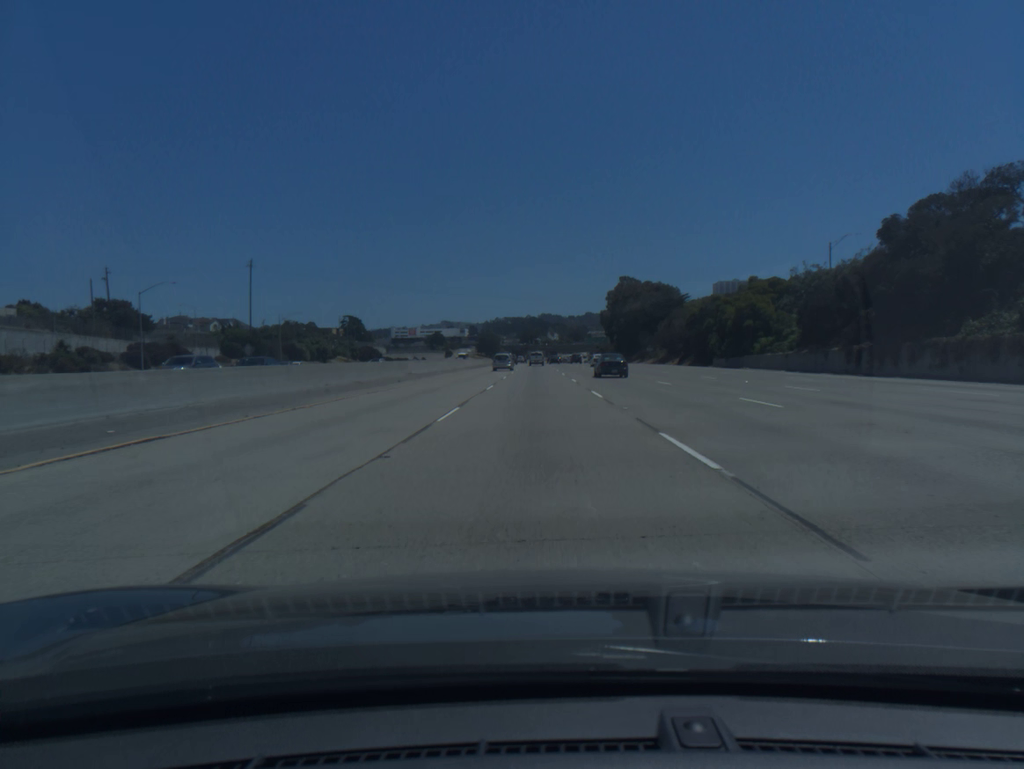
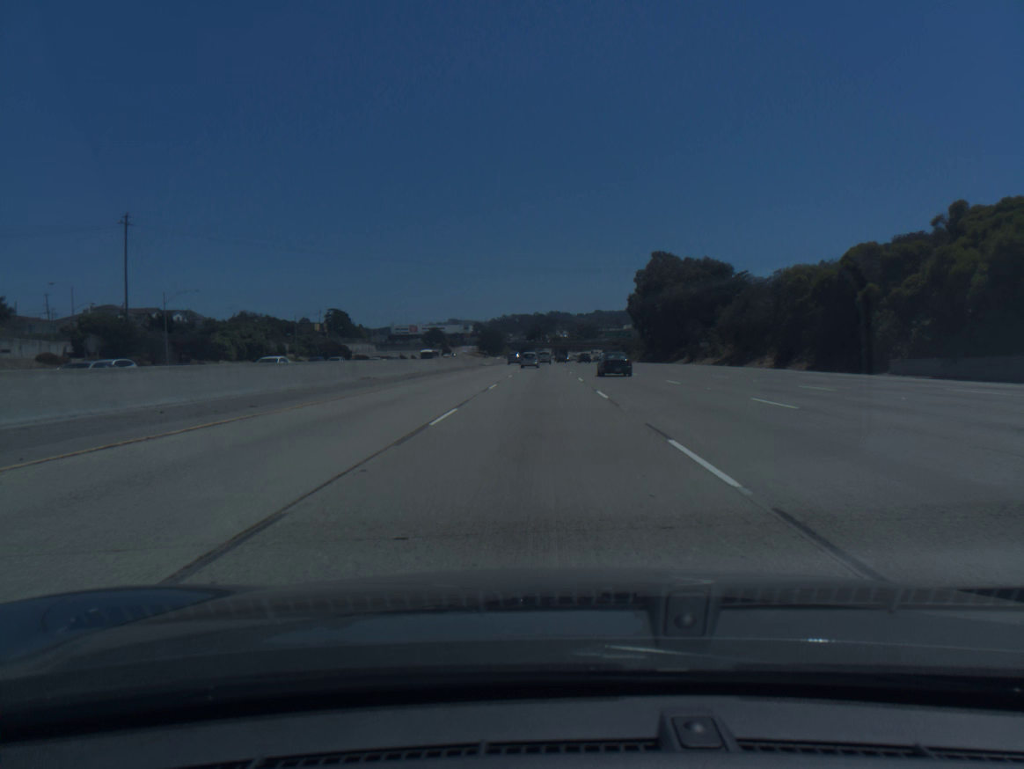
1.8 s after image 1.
(-0.2, +44.8) m; -1°
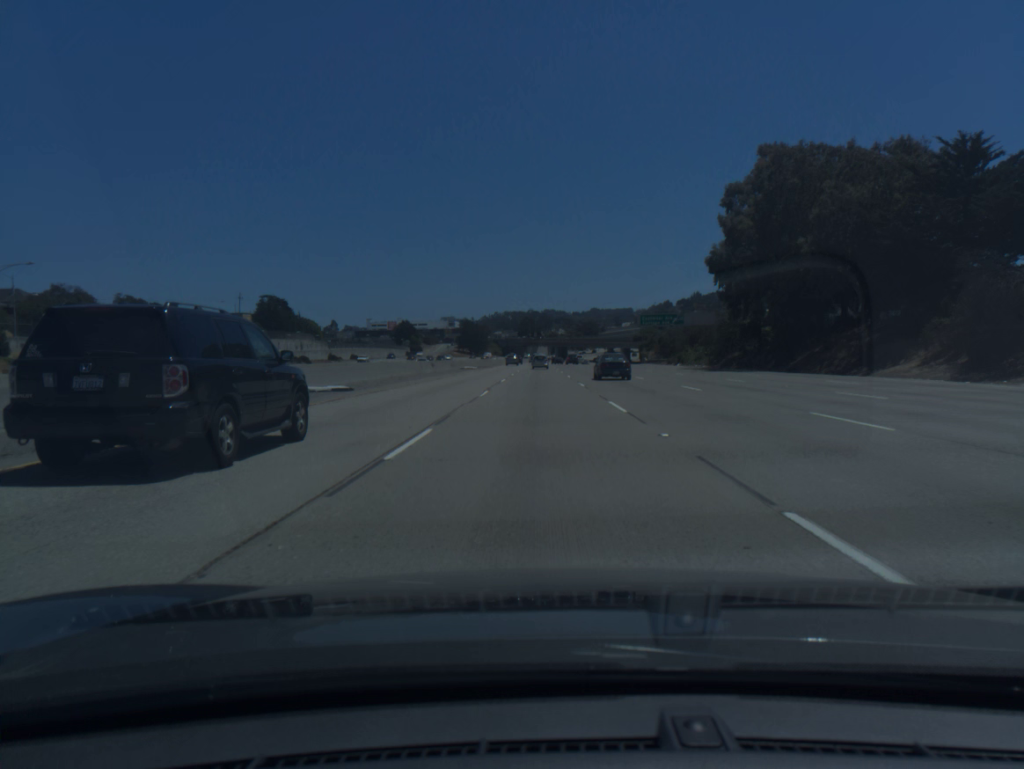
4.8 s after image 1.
(0.0, +77.6) m; 0°
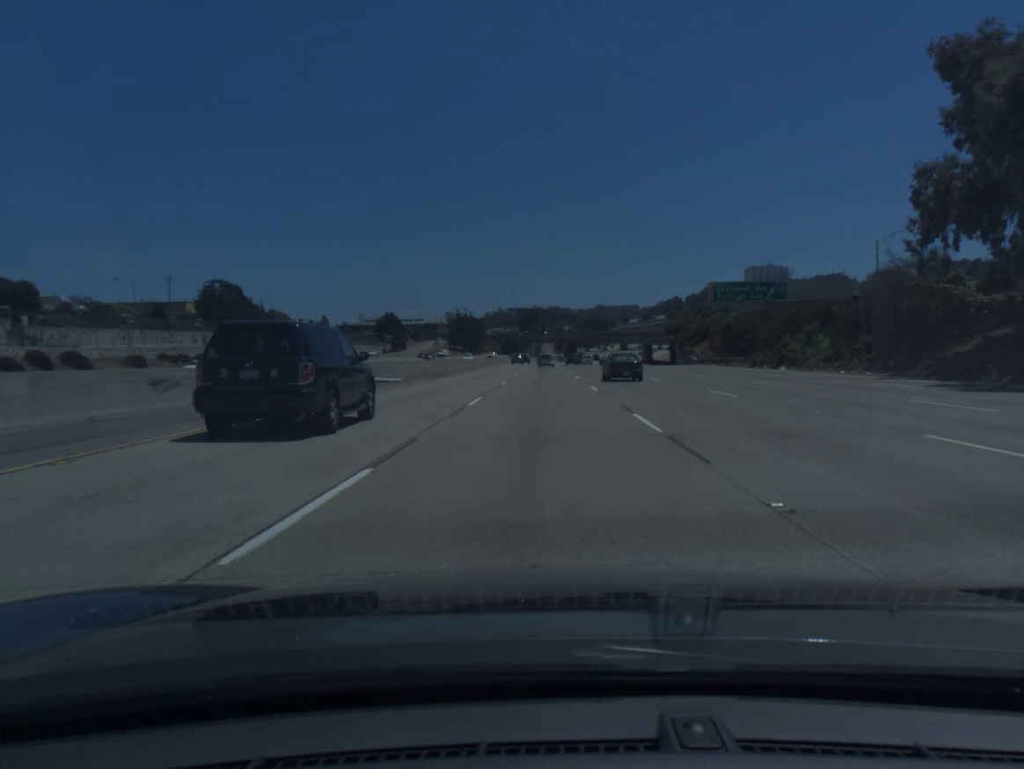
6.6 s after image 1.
(-0.1, +48.4) m; 0°
